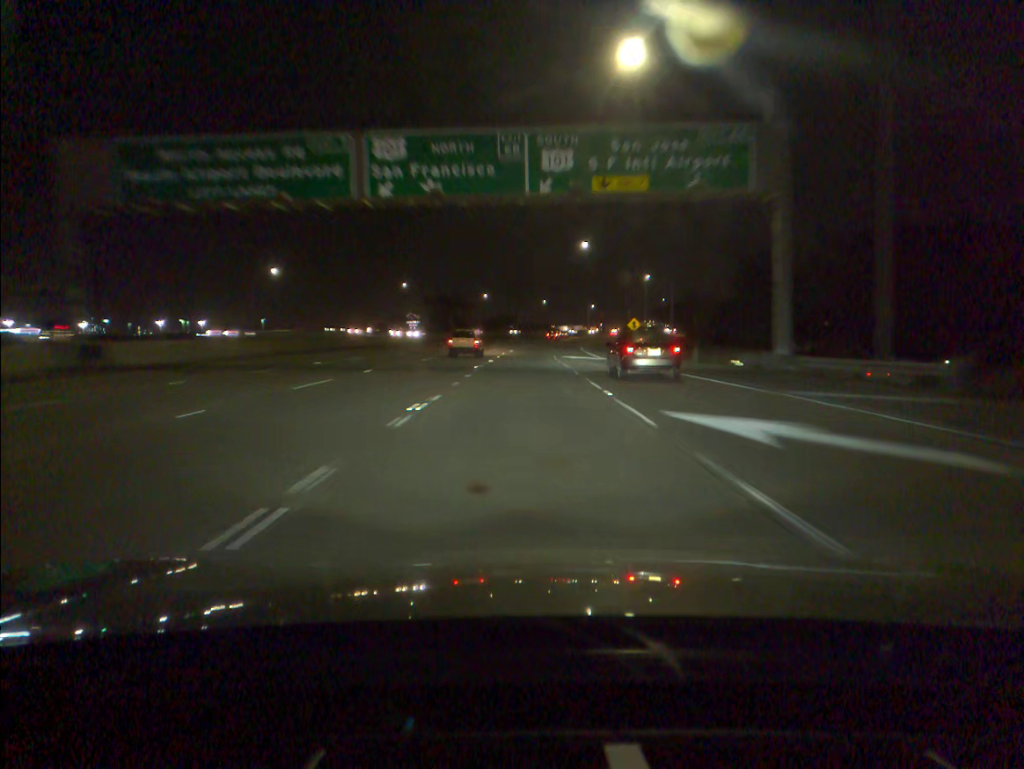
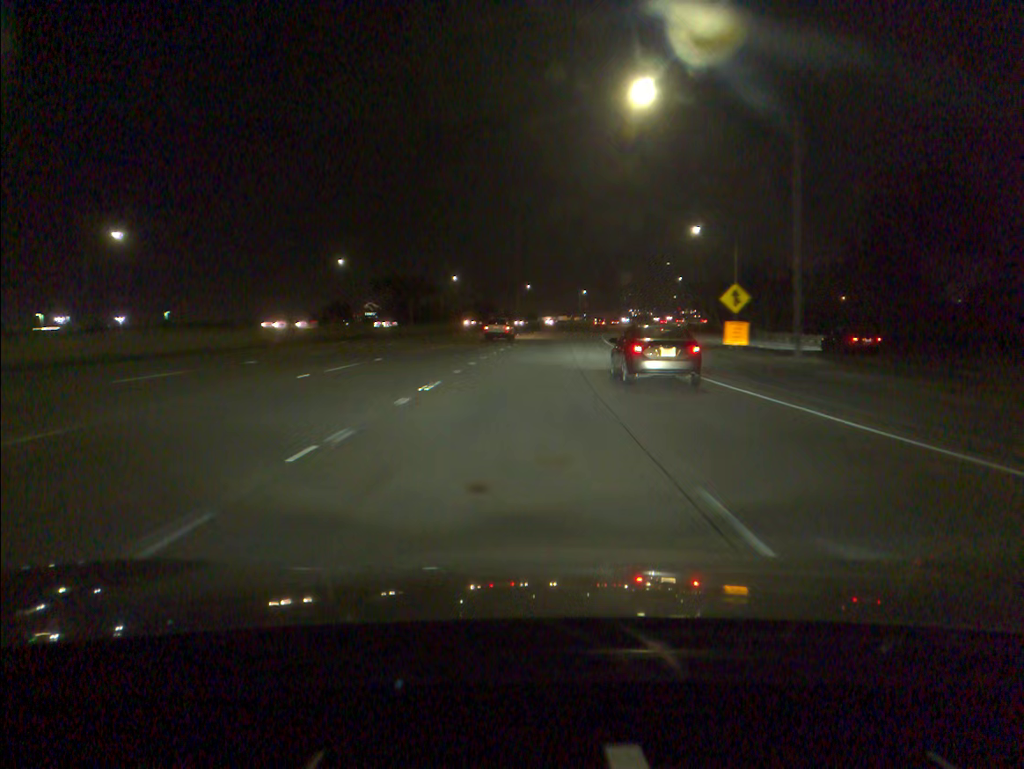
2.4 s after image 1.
(+0.5, +52.2) m; +1°
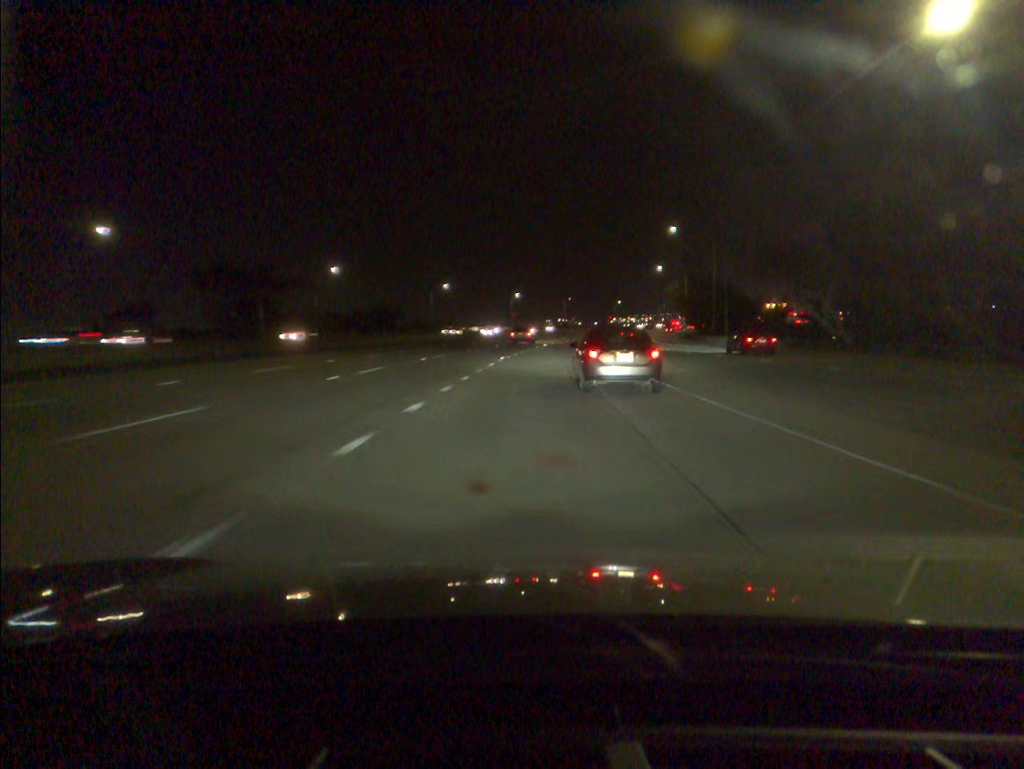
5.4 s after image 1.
(+2.5, +62.9) m; +5°
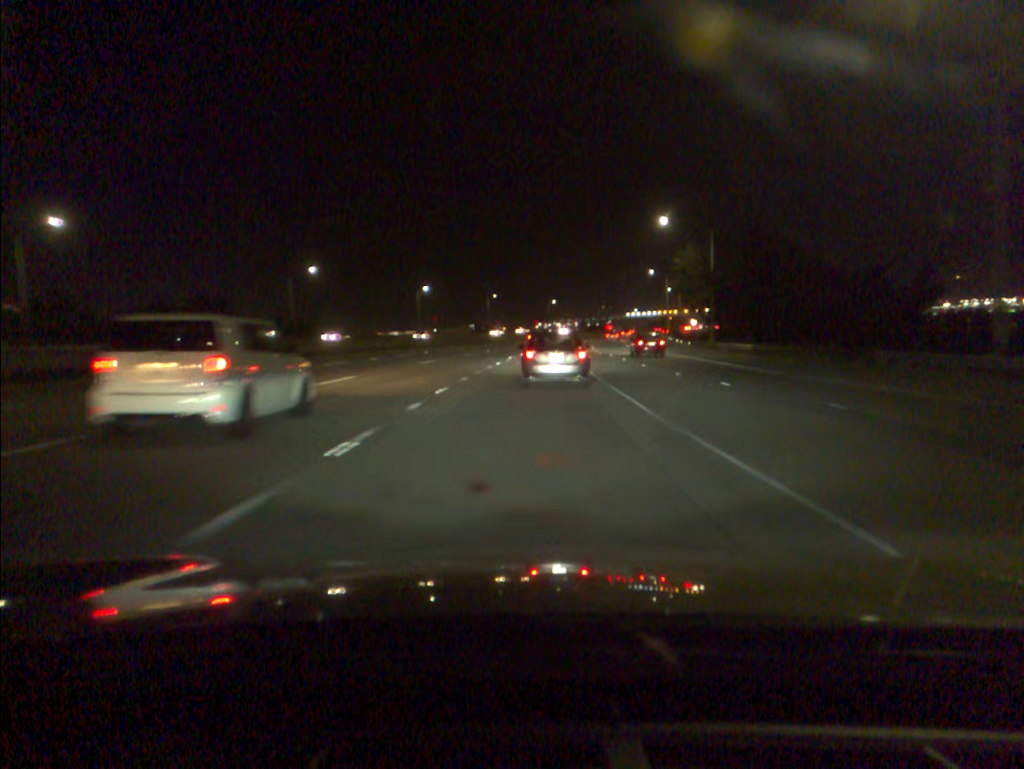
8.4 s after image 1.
(+3.0, +62.8) m; +6°
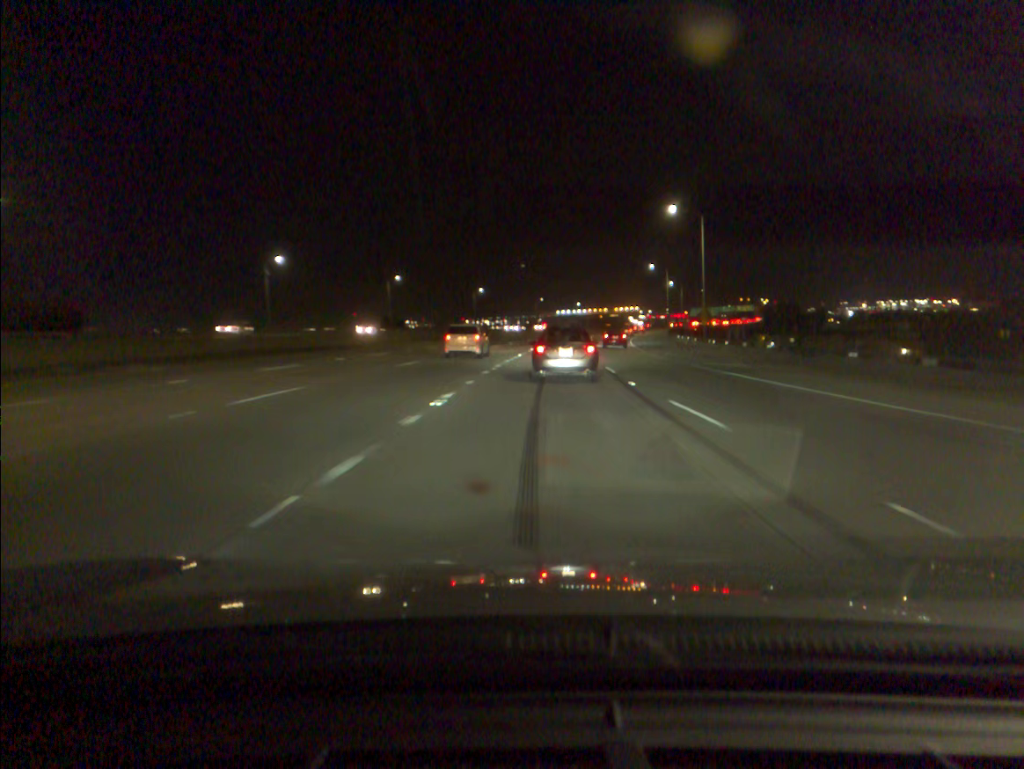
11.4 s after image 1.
(+2.6, +65.2) m; +5°
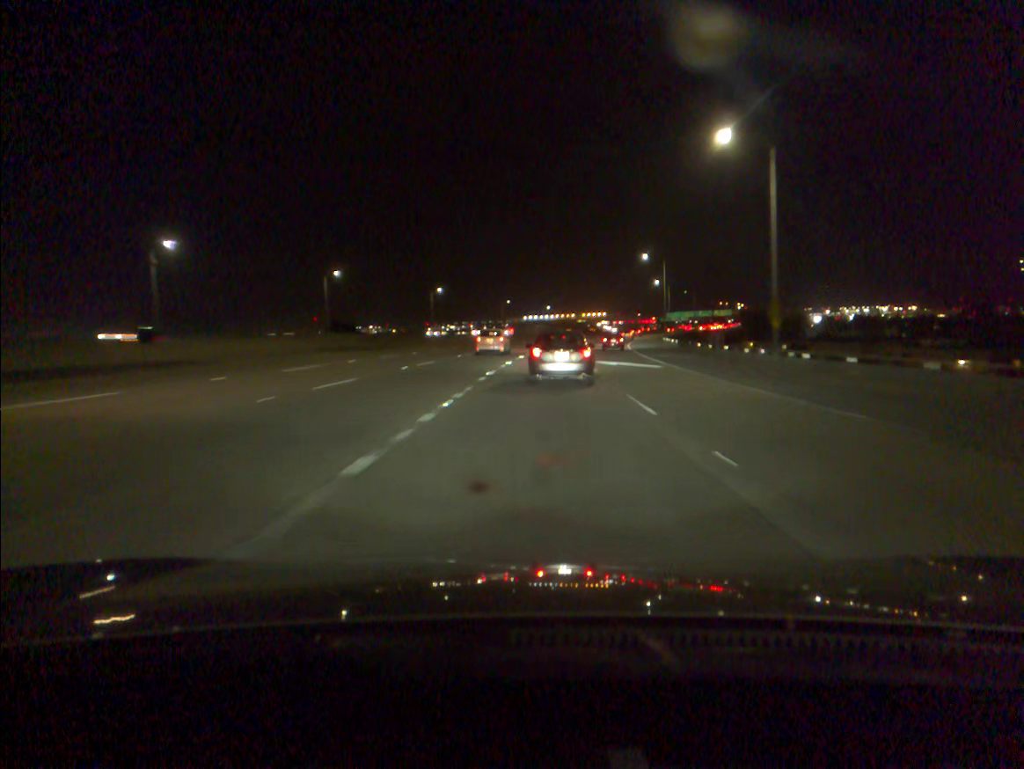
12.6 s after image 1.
(+0.6, +26.2) m; +2°
